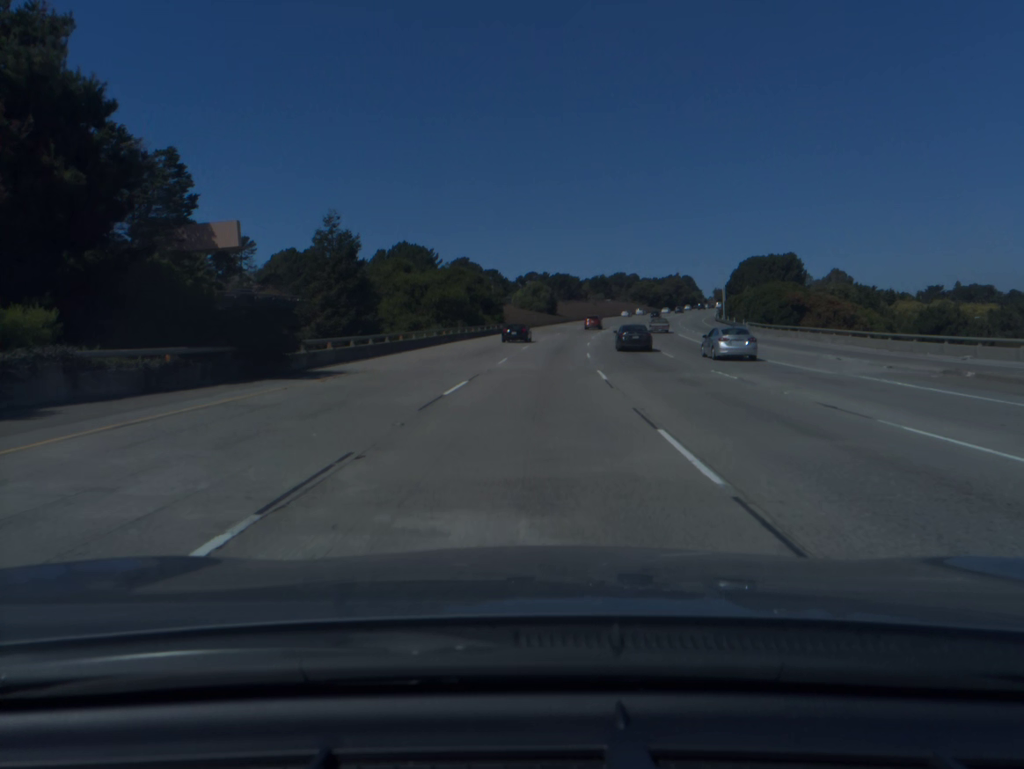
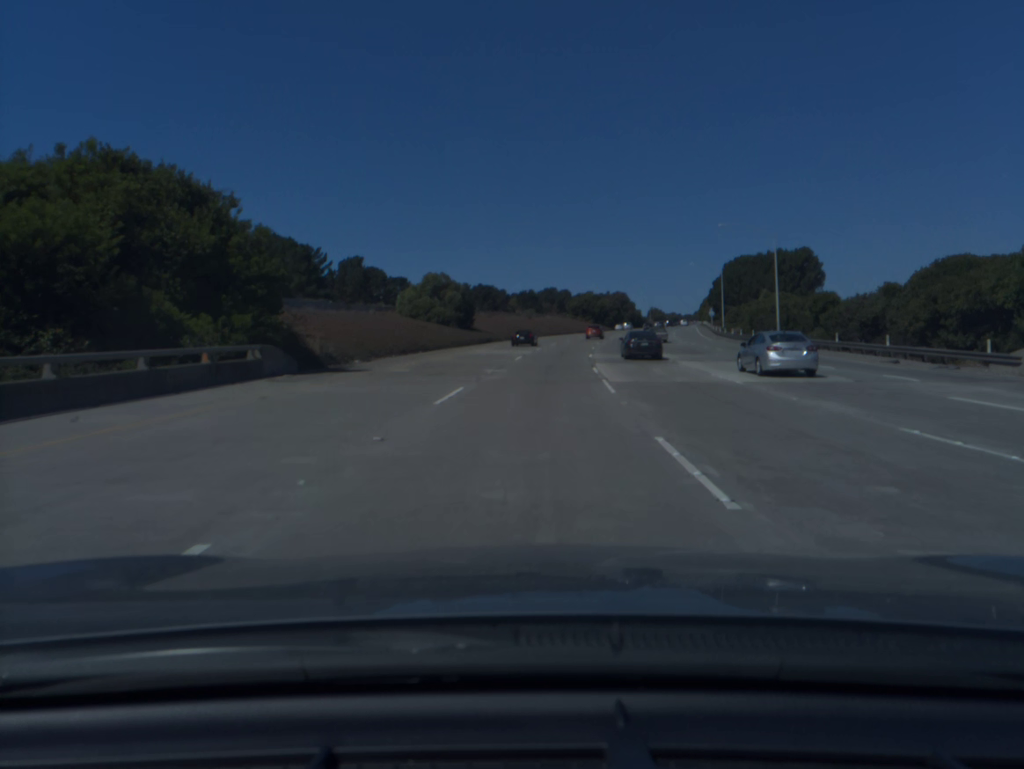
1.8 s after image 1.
(+2.7, +57.6) m; +5°
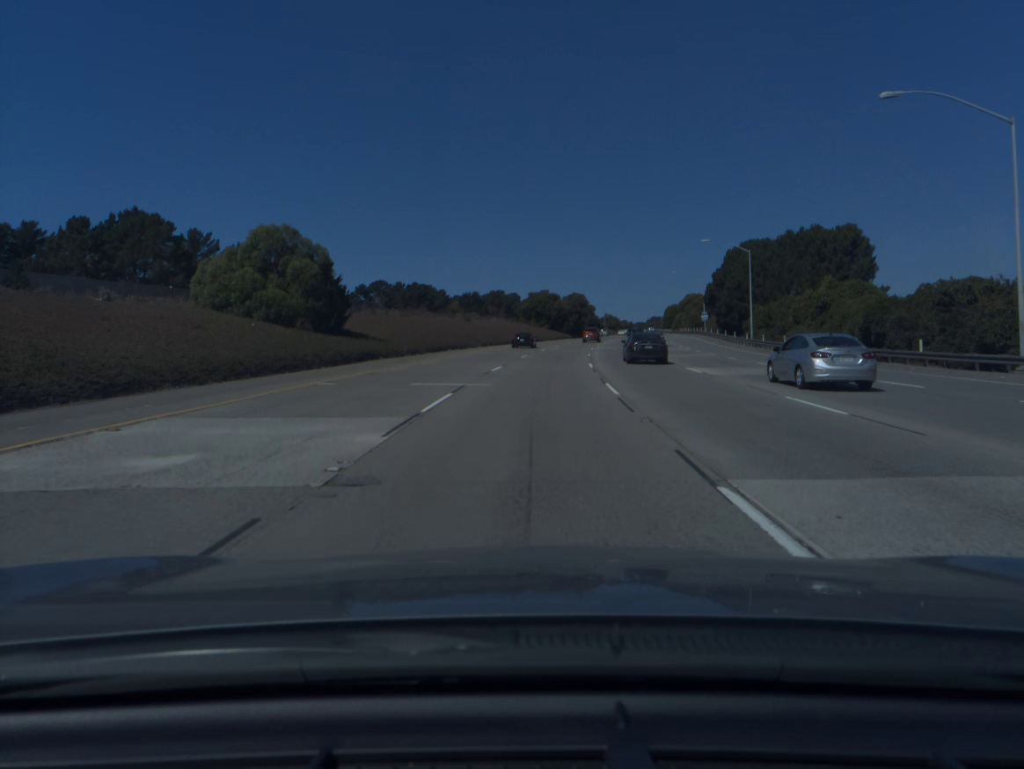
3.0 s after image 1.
(+1.3, +38.2) m; +4°
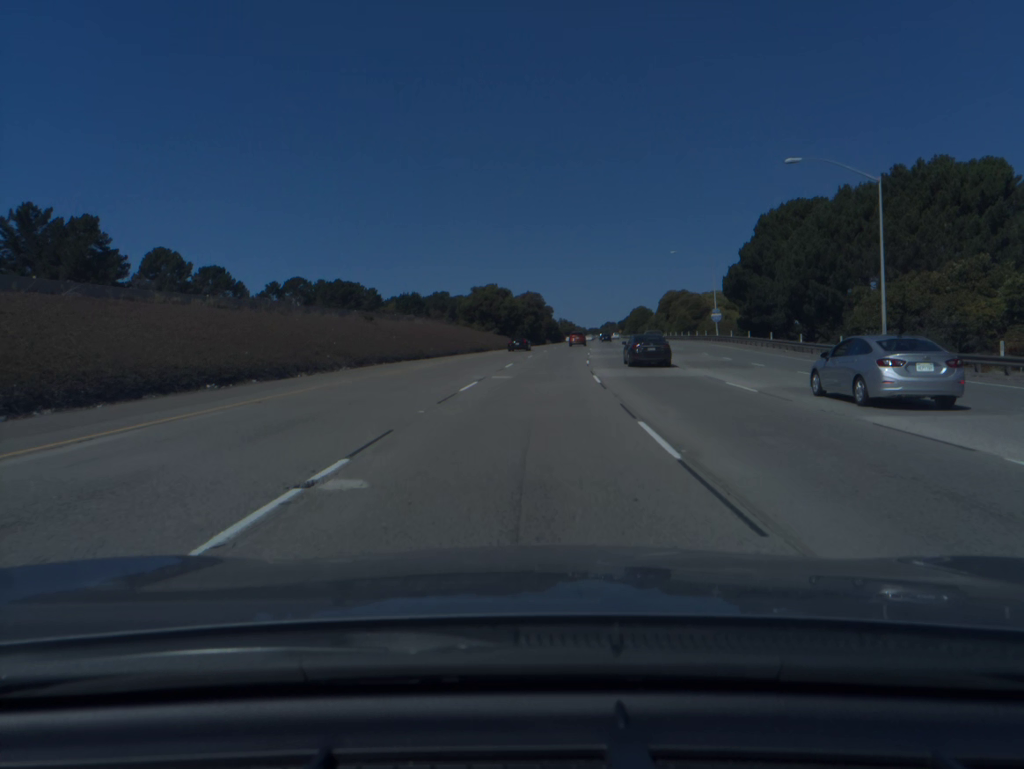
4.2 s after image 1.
(+1.3, +38.0) m; +4°
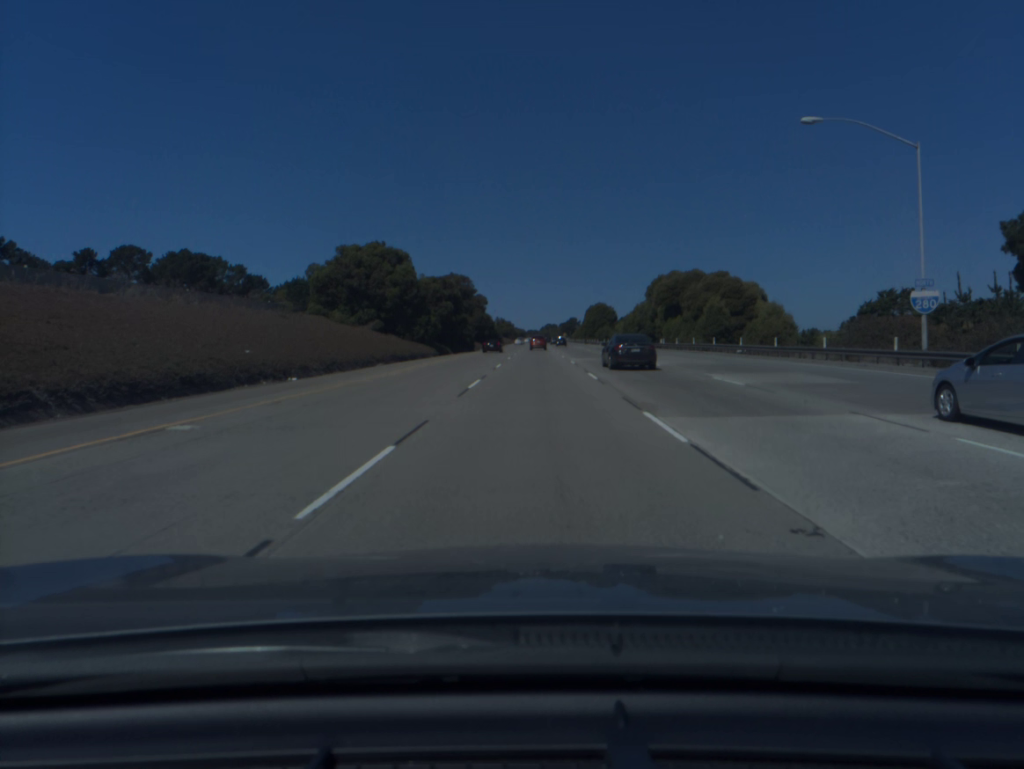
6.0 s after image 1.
(+2.1, +57.1) m; +5°
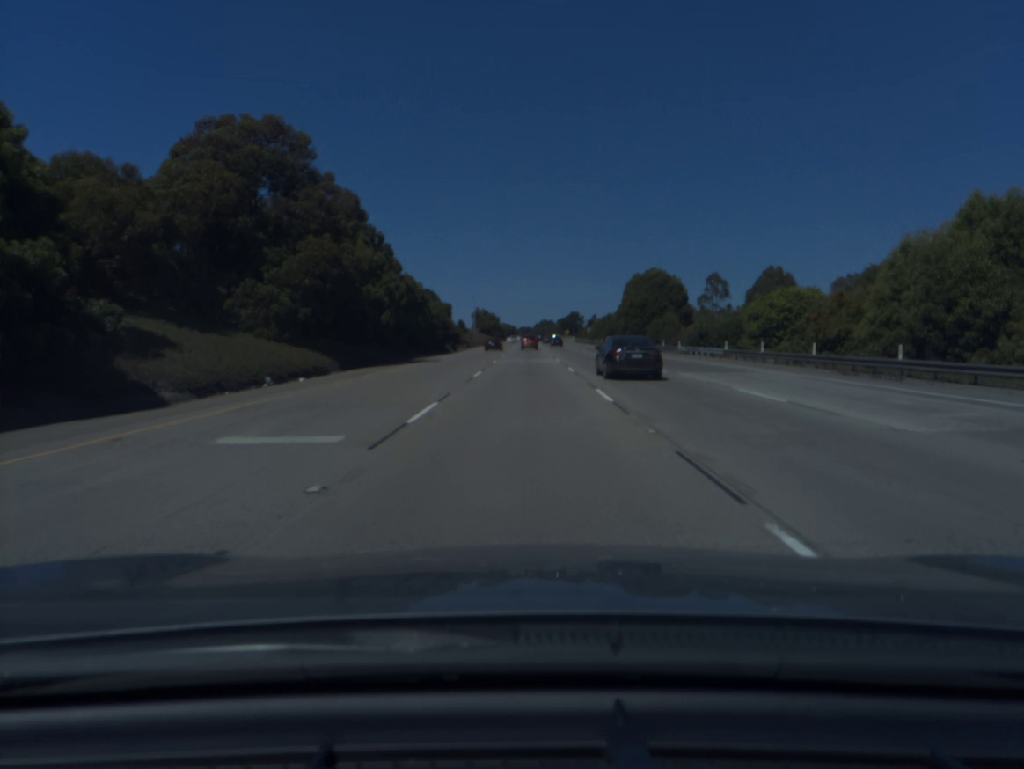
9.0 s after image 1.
(+0.9, +95.6) m; +1°
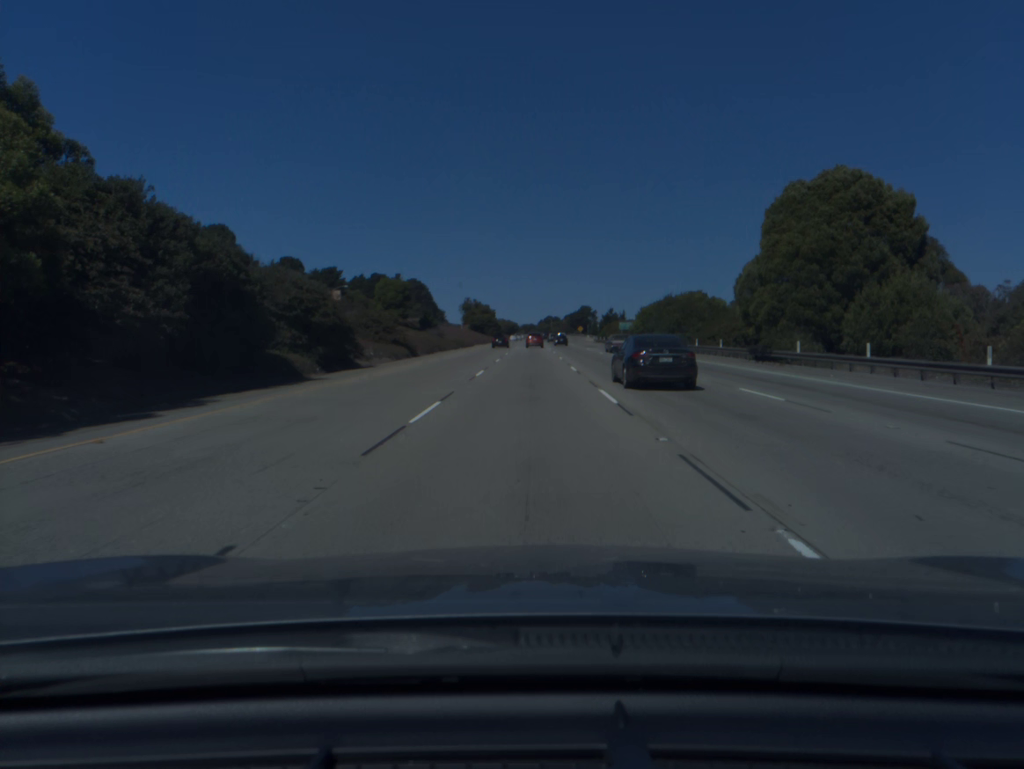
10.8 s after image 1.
(-0.2, +58.5) m; 0°
